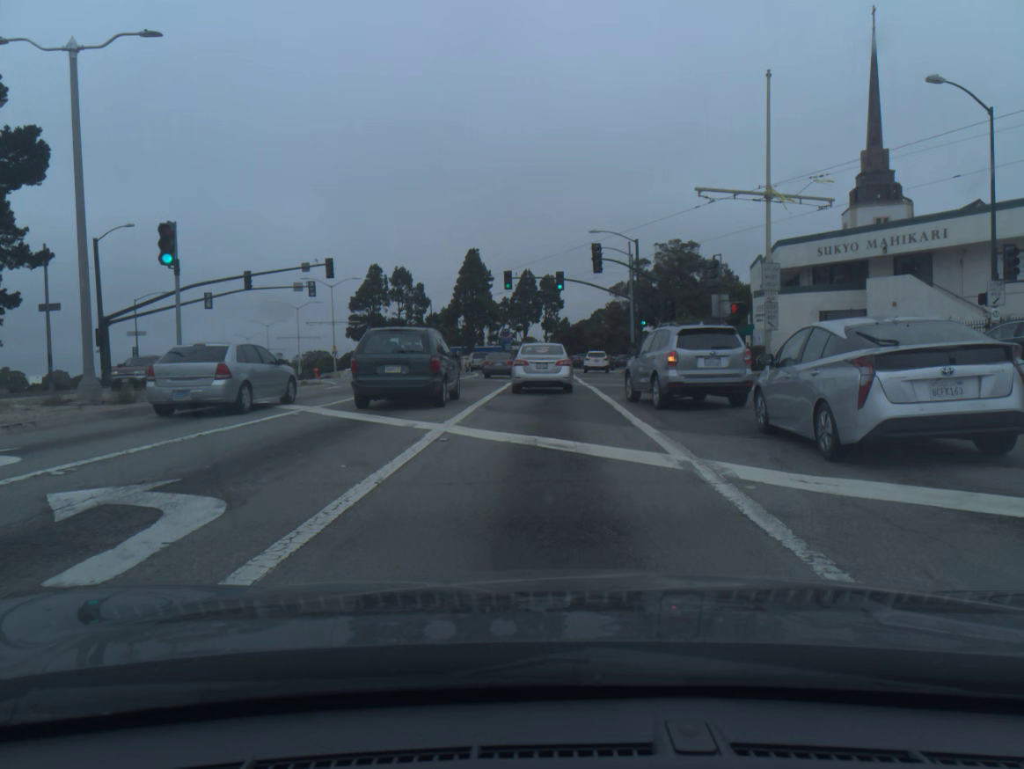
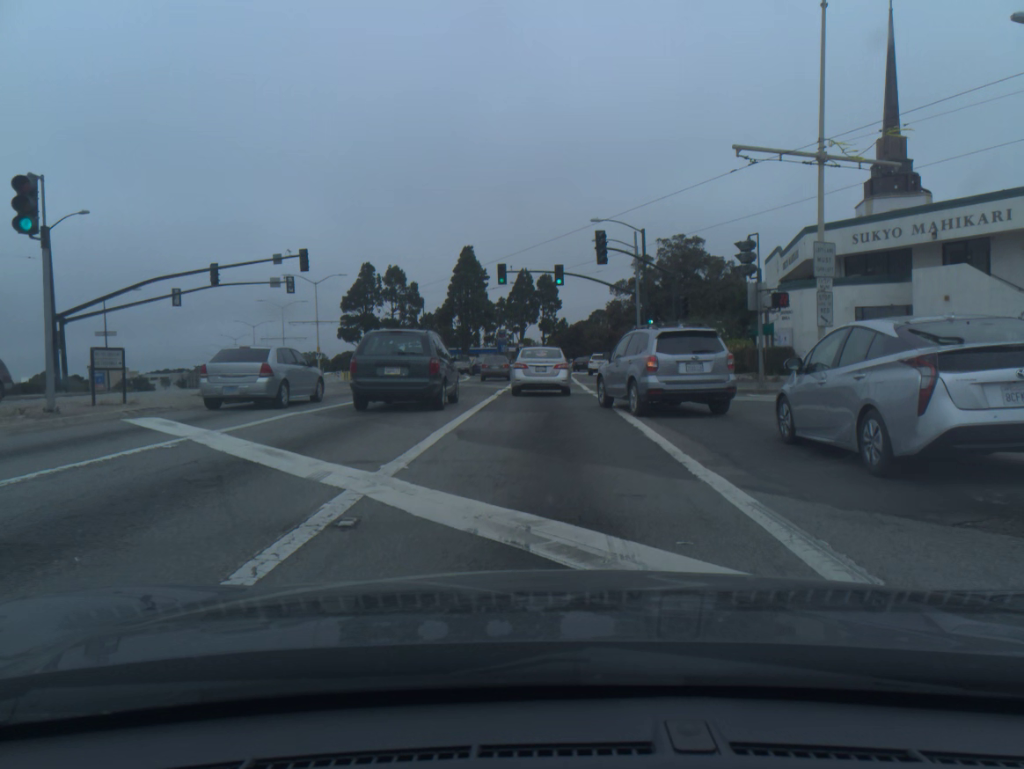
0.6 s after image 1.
(0.0, +5.2) m; 0°
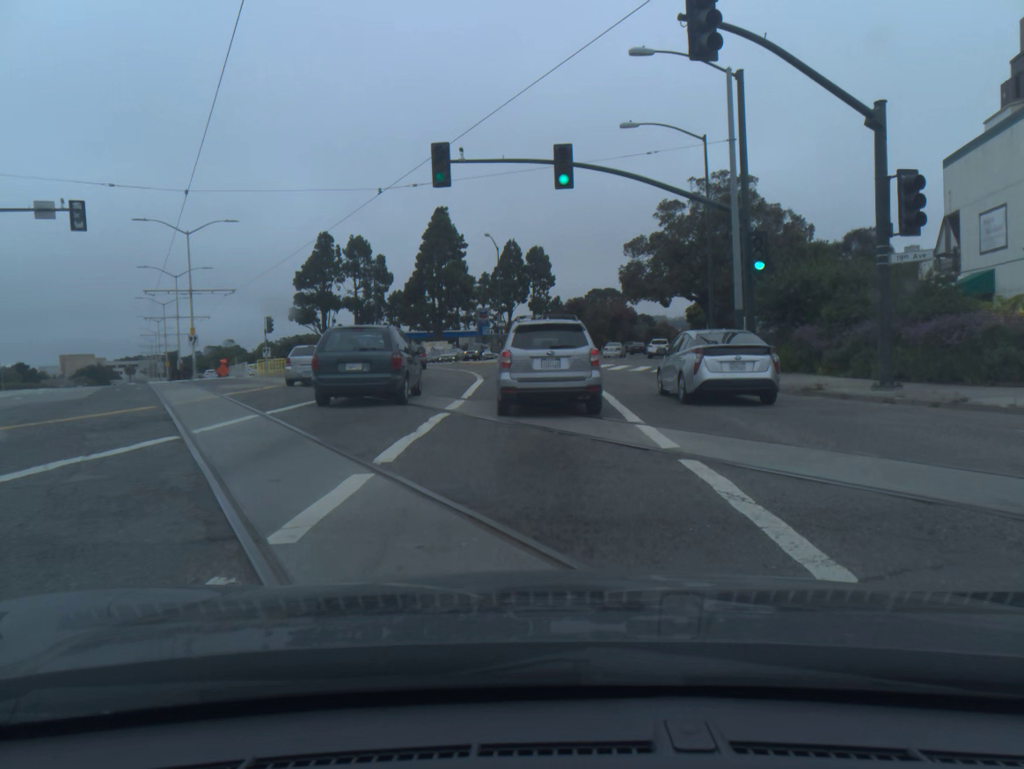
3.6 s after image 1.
(+0.3, +27.0) m; 0°
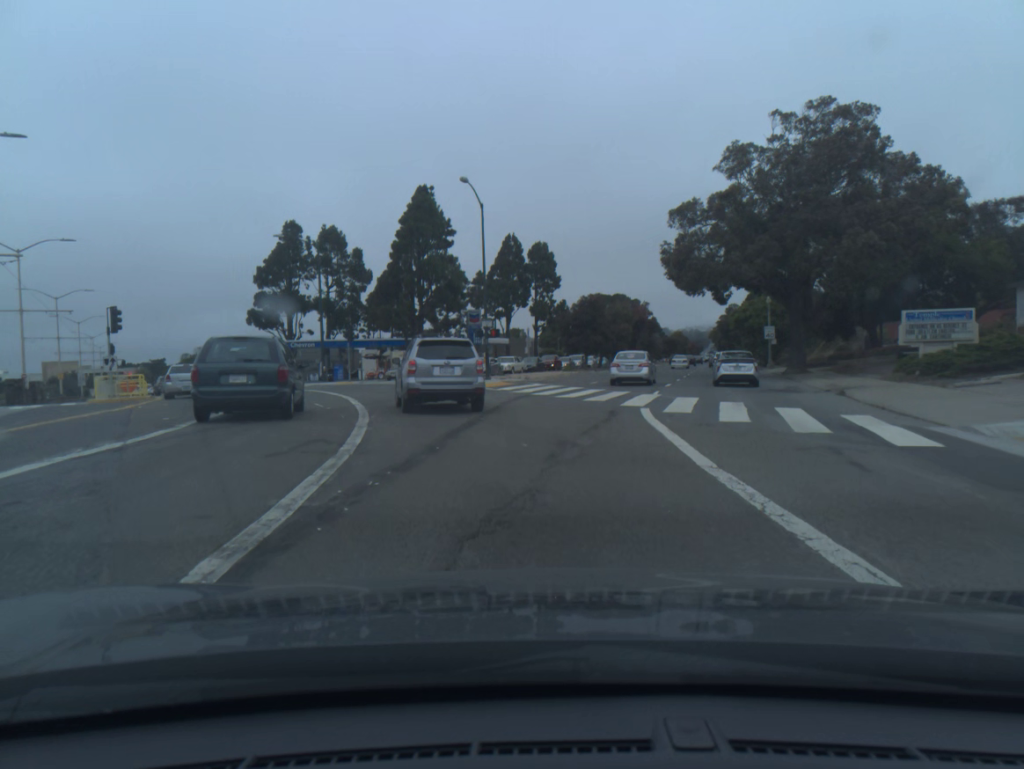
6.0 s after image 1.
(-0.1, +23.0) m; 0°
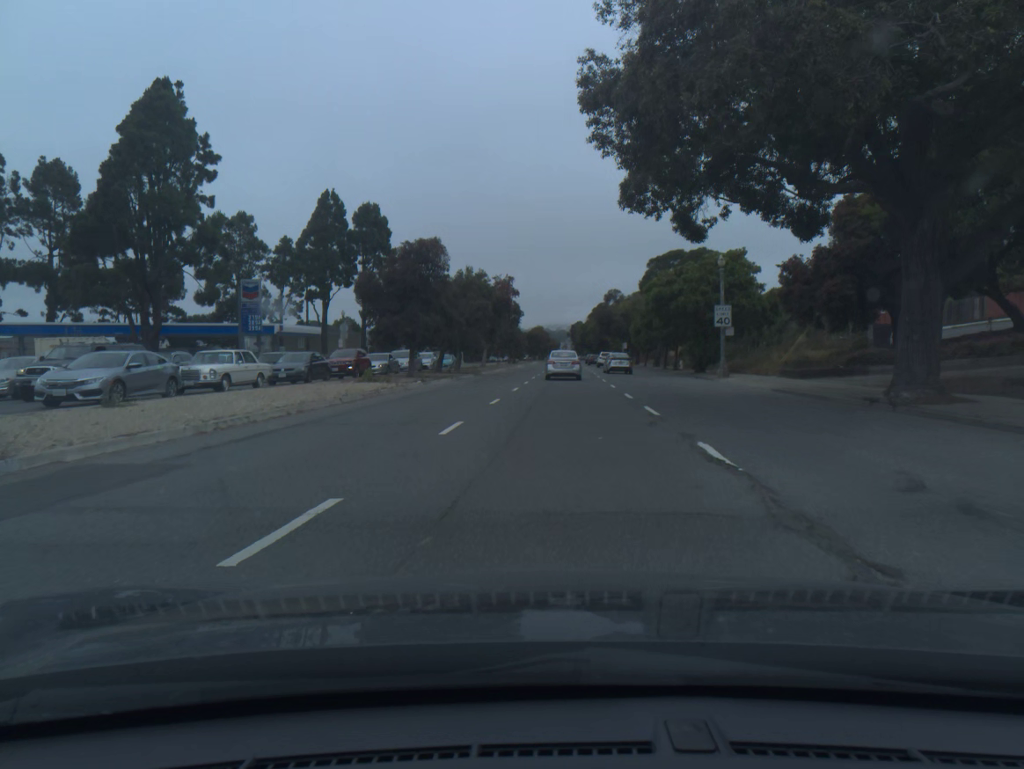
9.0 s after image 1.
(+3.2, +32.0) m; +11°
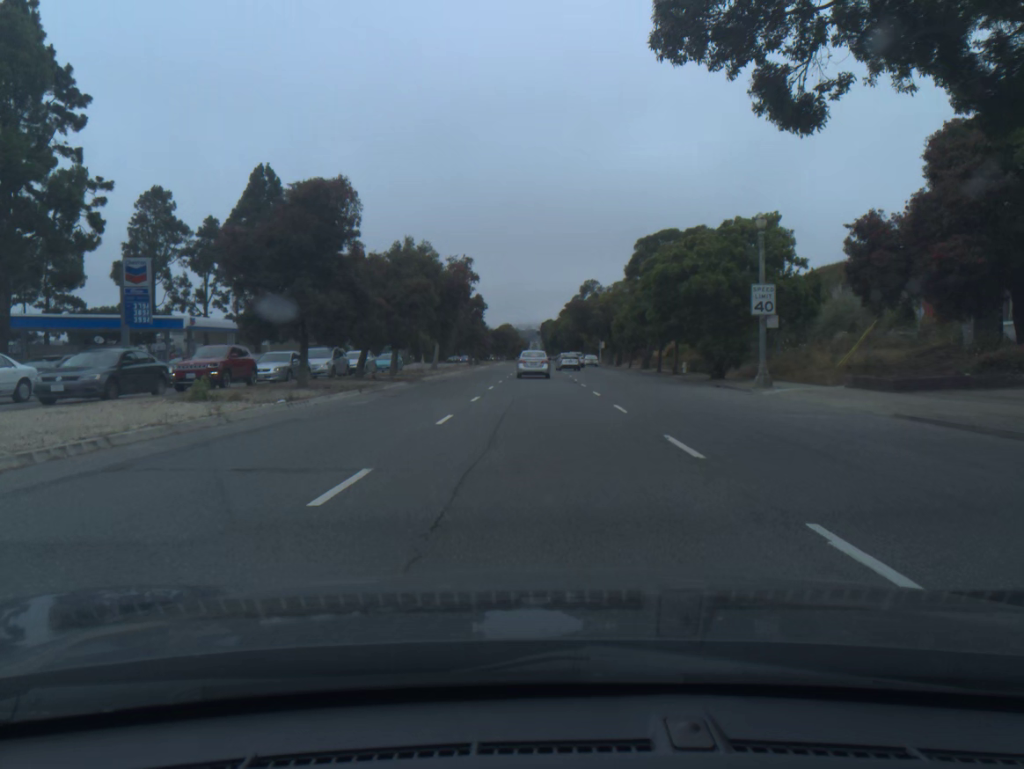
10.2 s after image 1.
(+0.3, +13.0) m; +2°
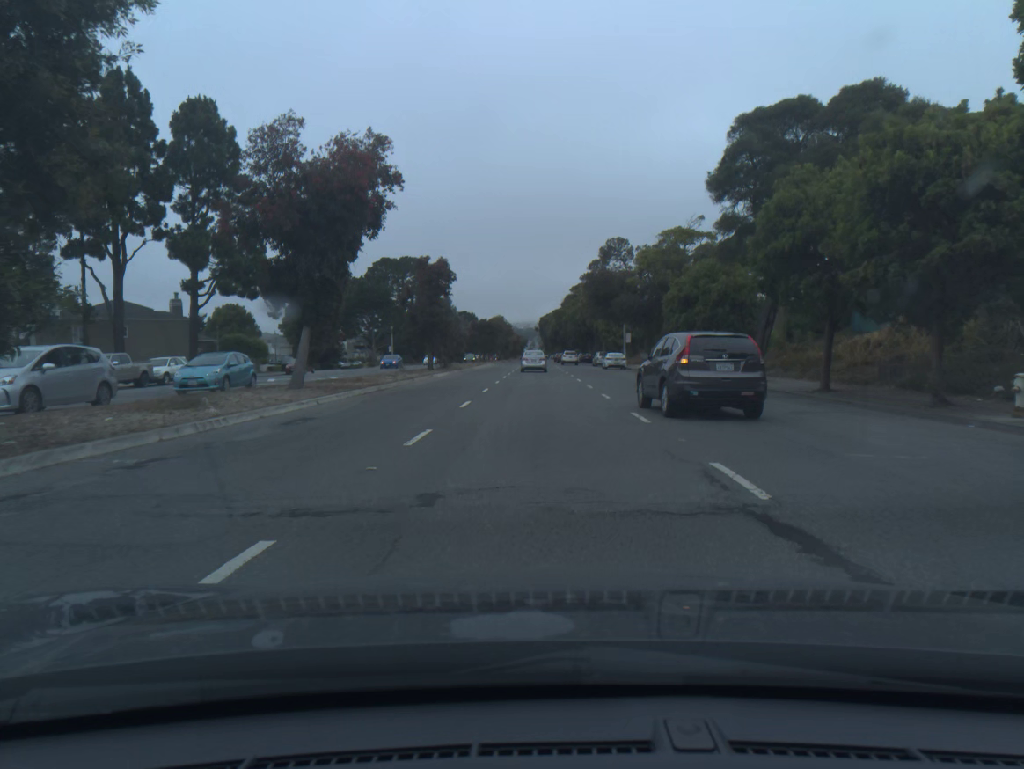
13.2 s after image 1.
(0.0, +32.5) m; 0°
